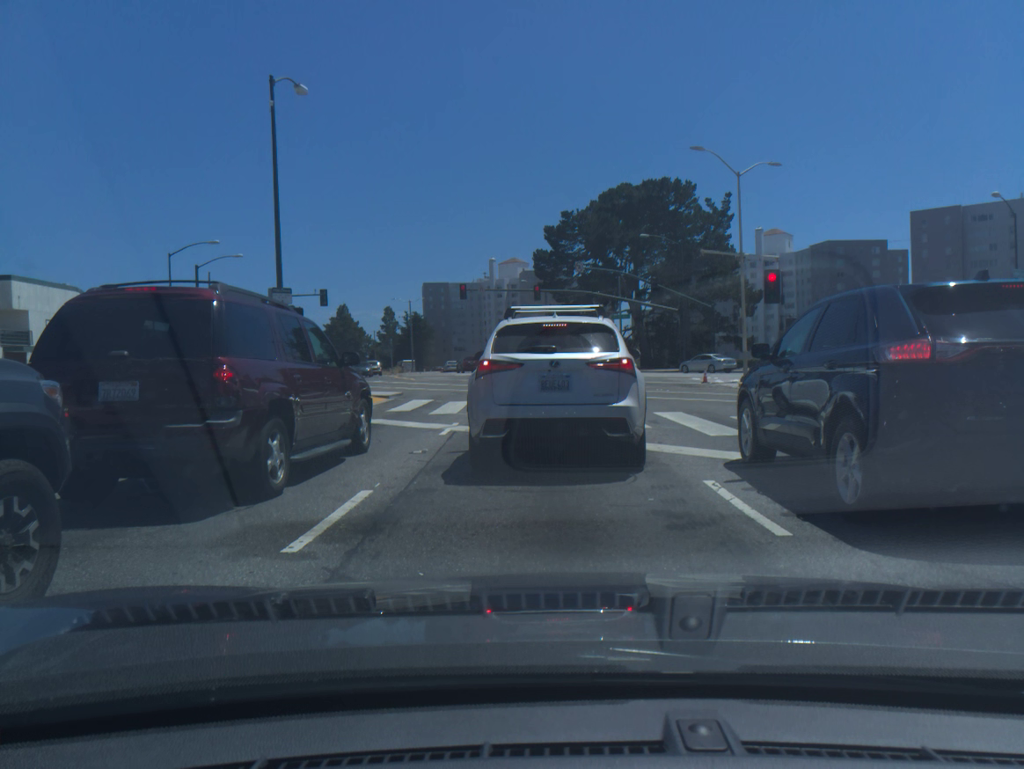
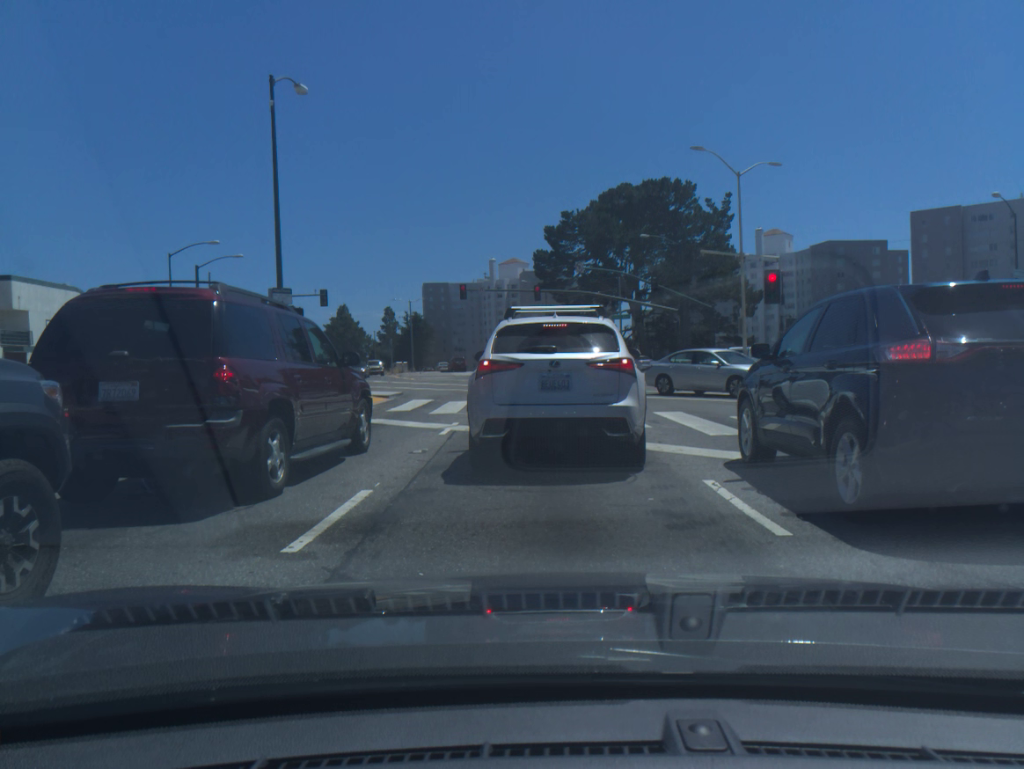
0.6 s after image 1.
(0.0, 0.0) m; 0°
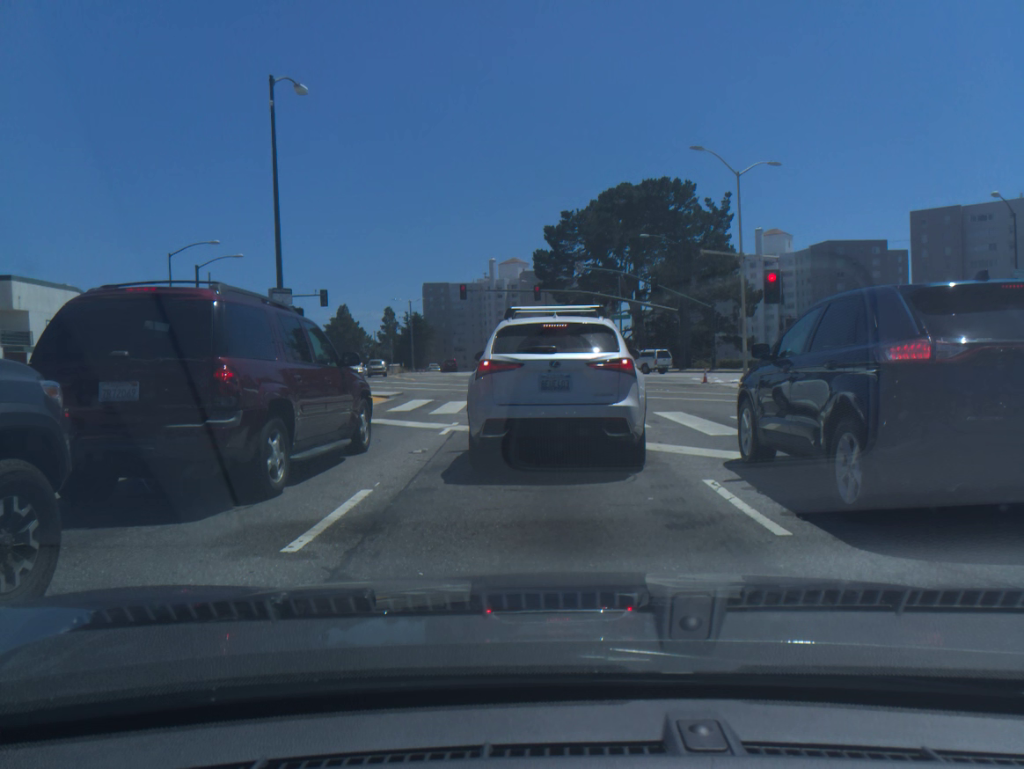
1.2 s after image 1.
(0.0, 0.0) m; 0°
